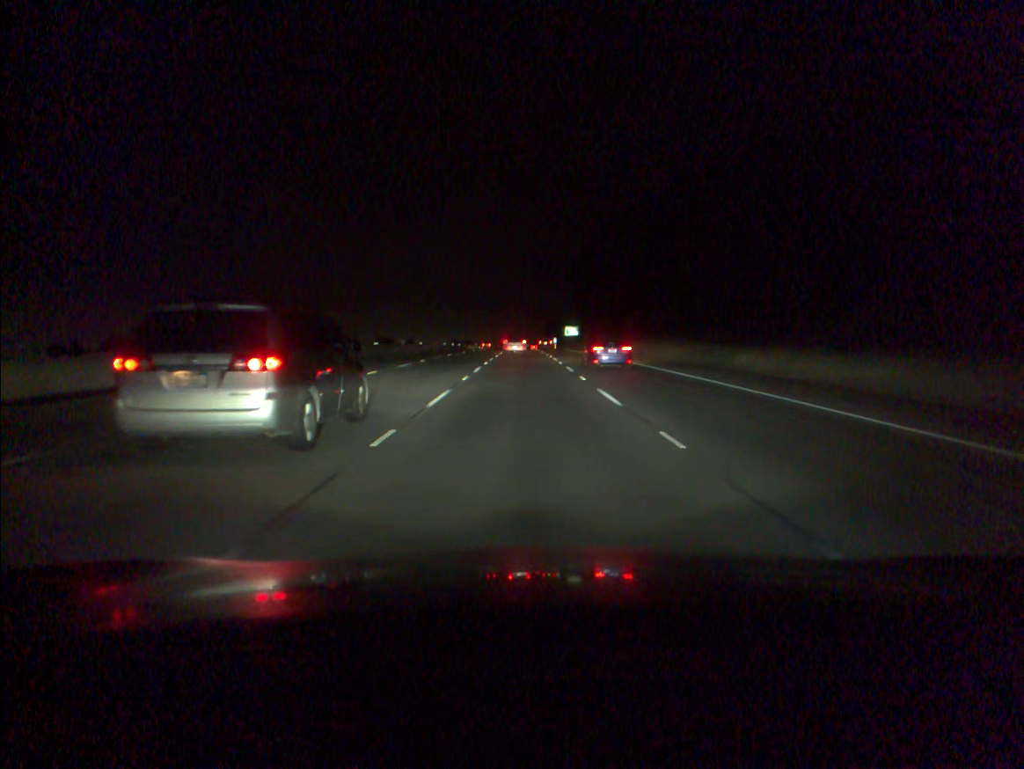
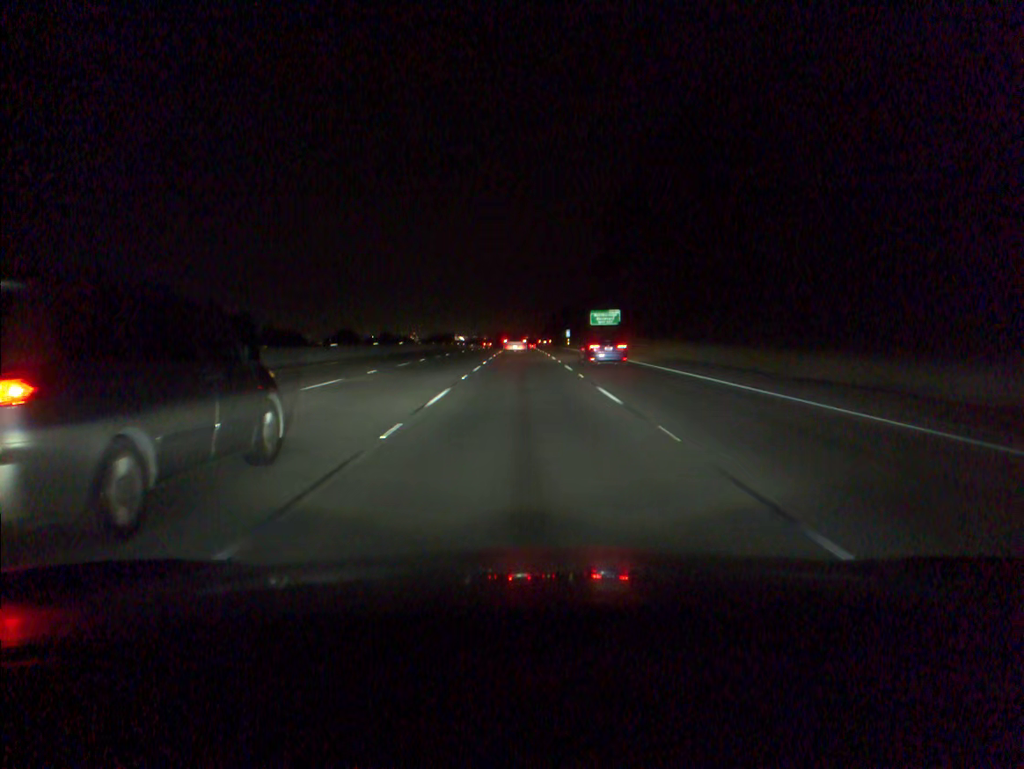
(0.0, +73.0) m; 0°
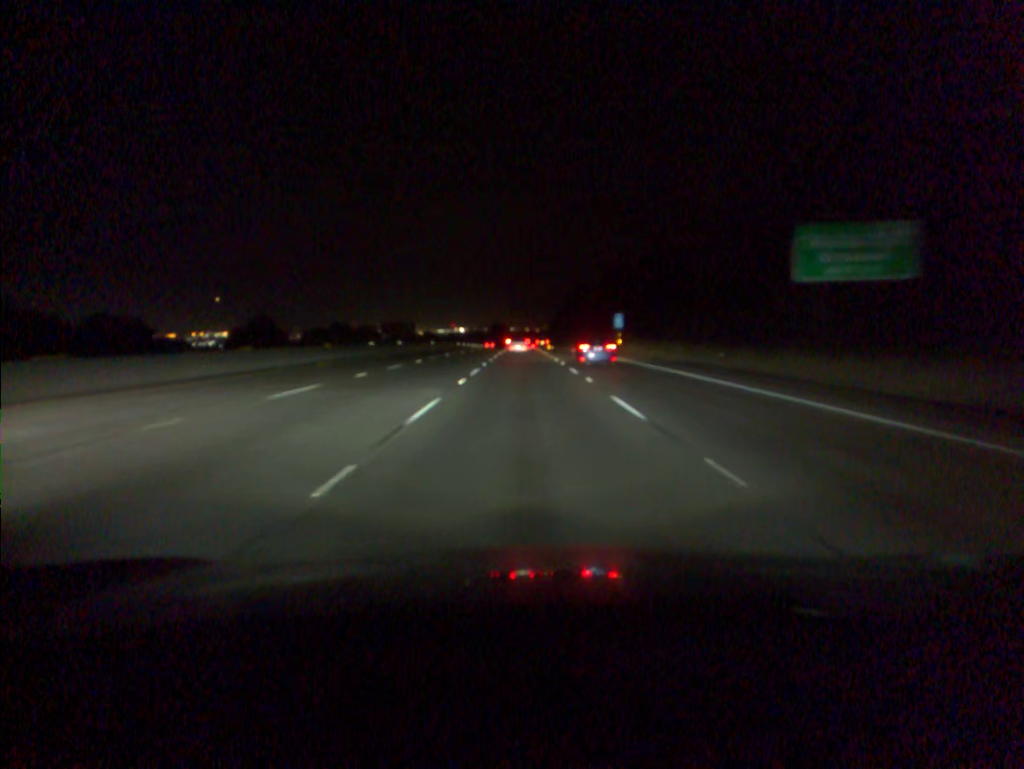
(-0.1, +90.7) m; 0°
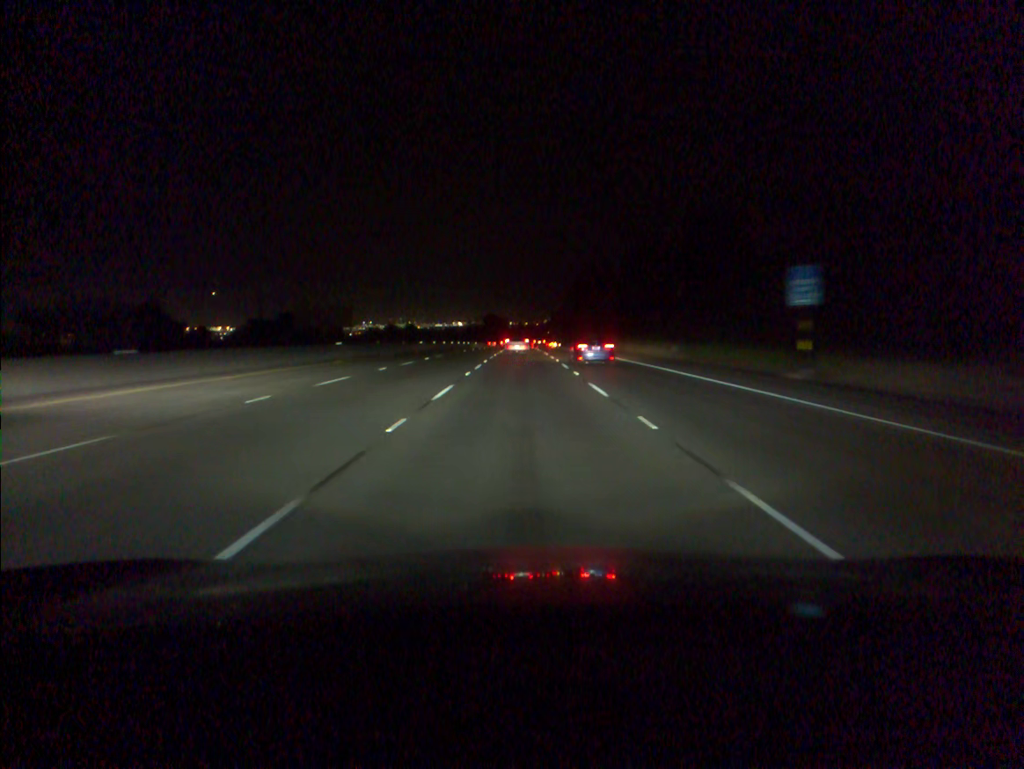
(+0.1, +54.2) m; 0°
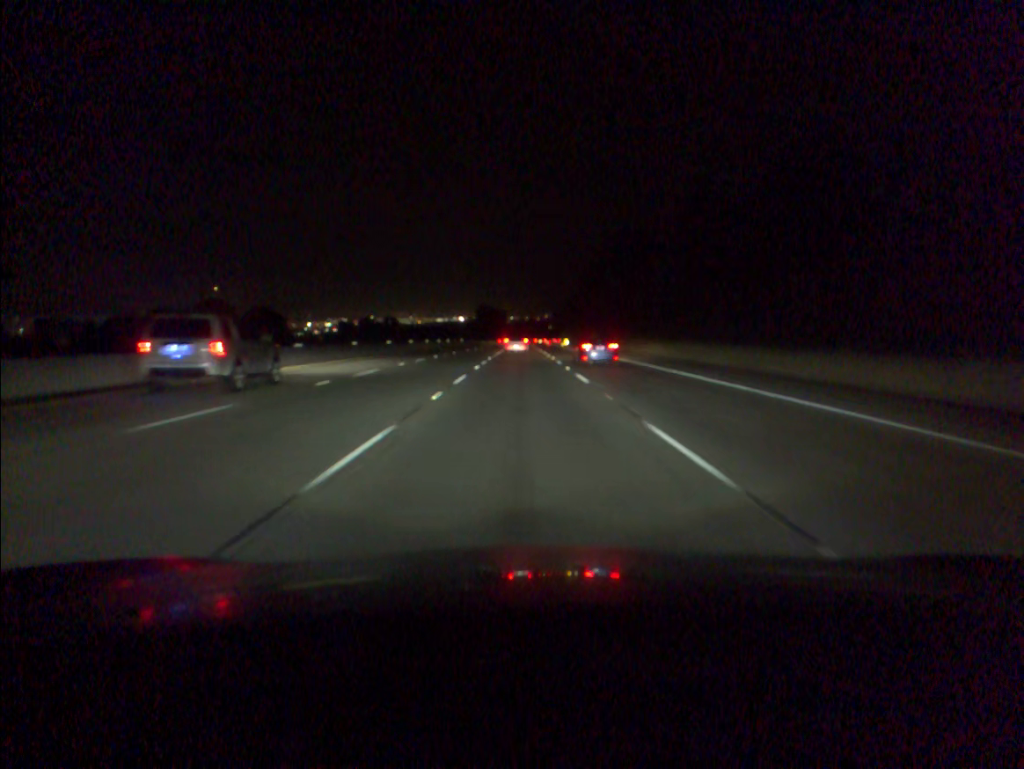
(0.0, +54.0) m; 0°
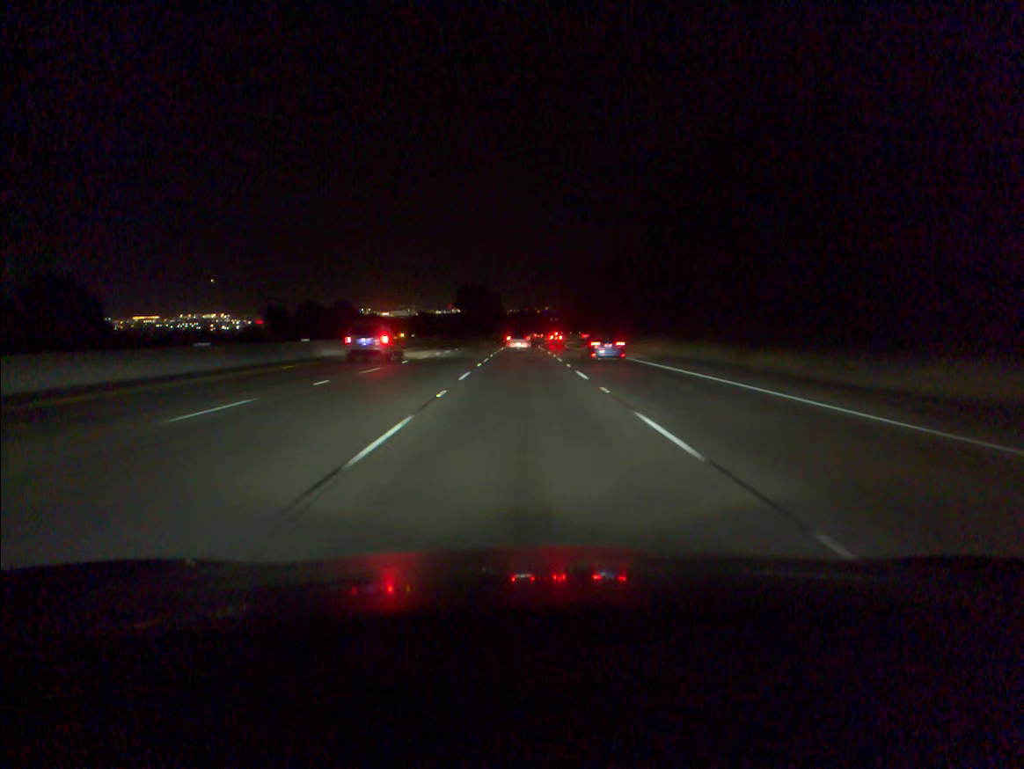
(-0.1, +71.7) m; 0°
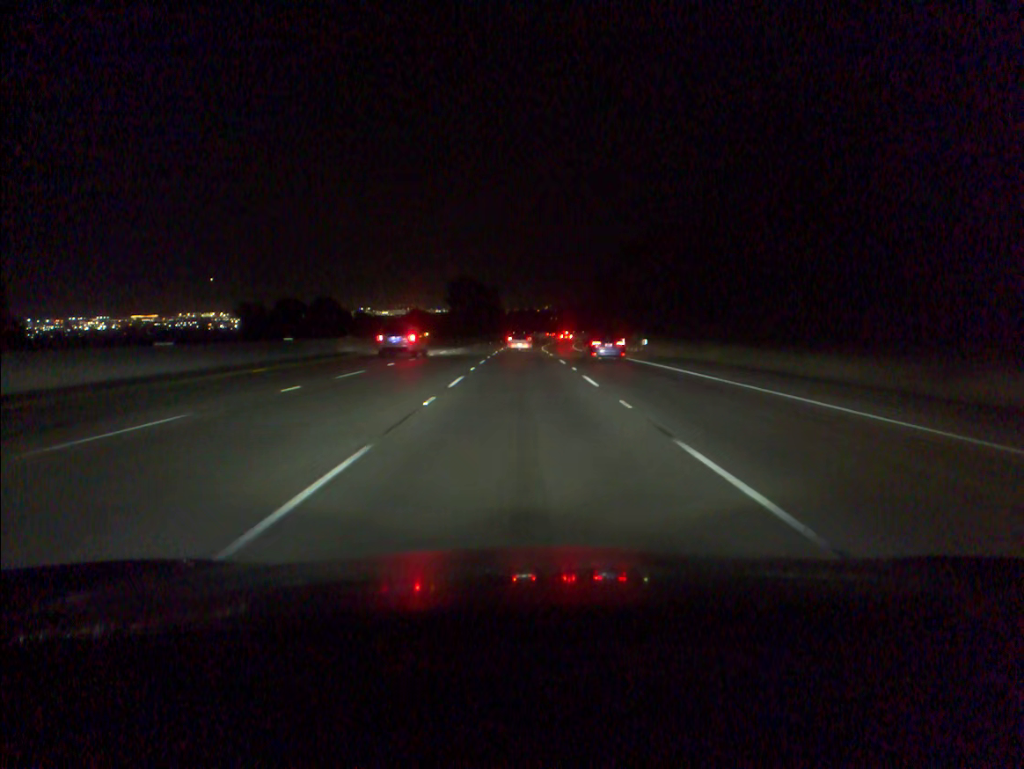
(0.0, +17.9) m; 0°
